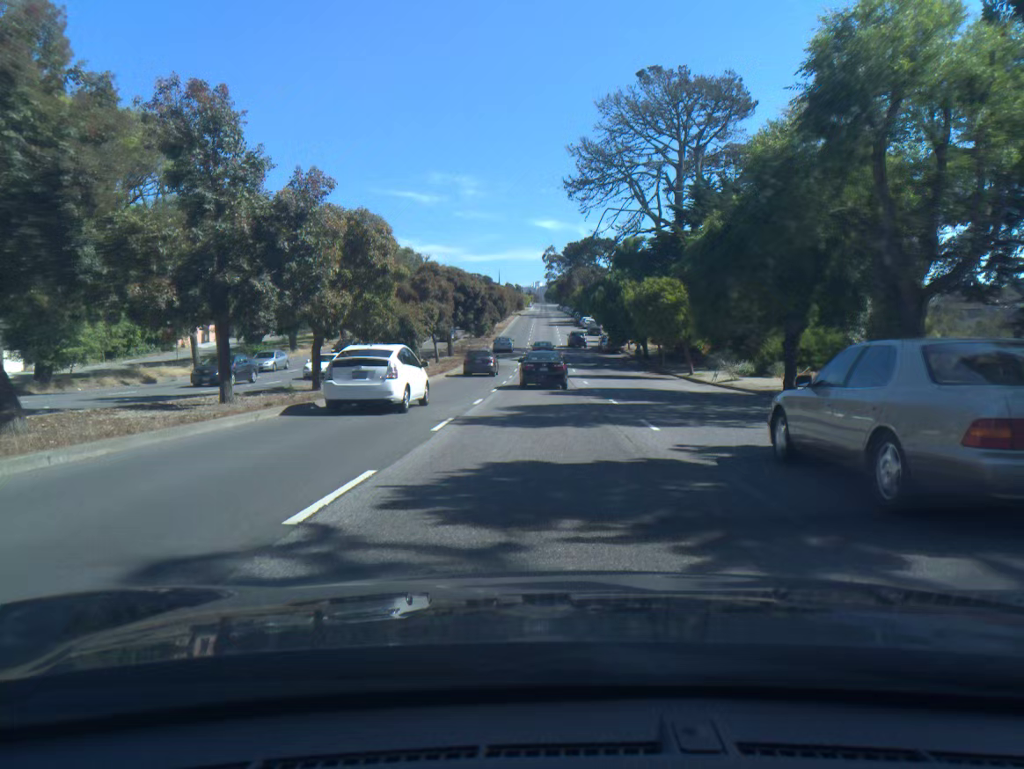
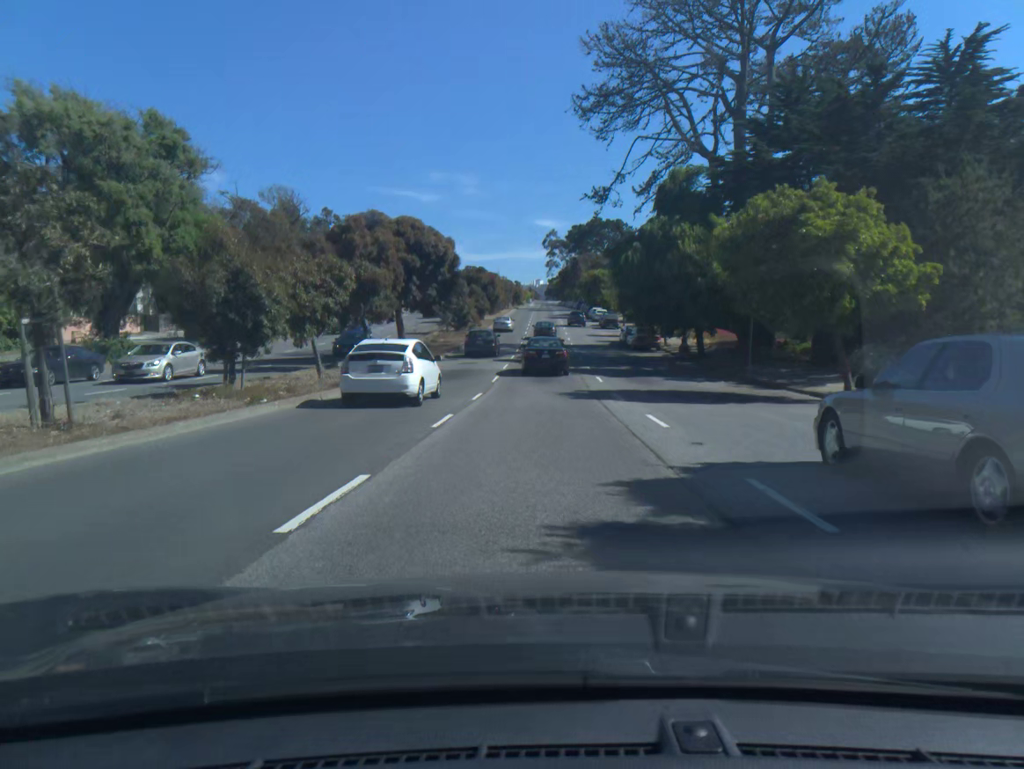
(0.0, +22.5) m; 0°
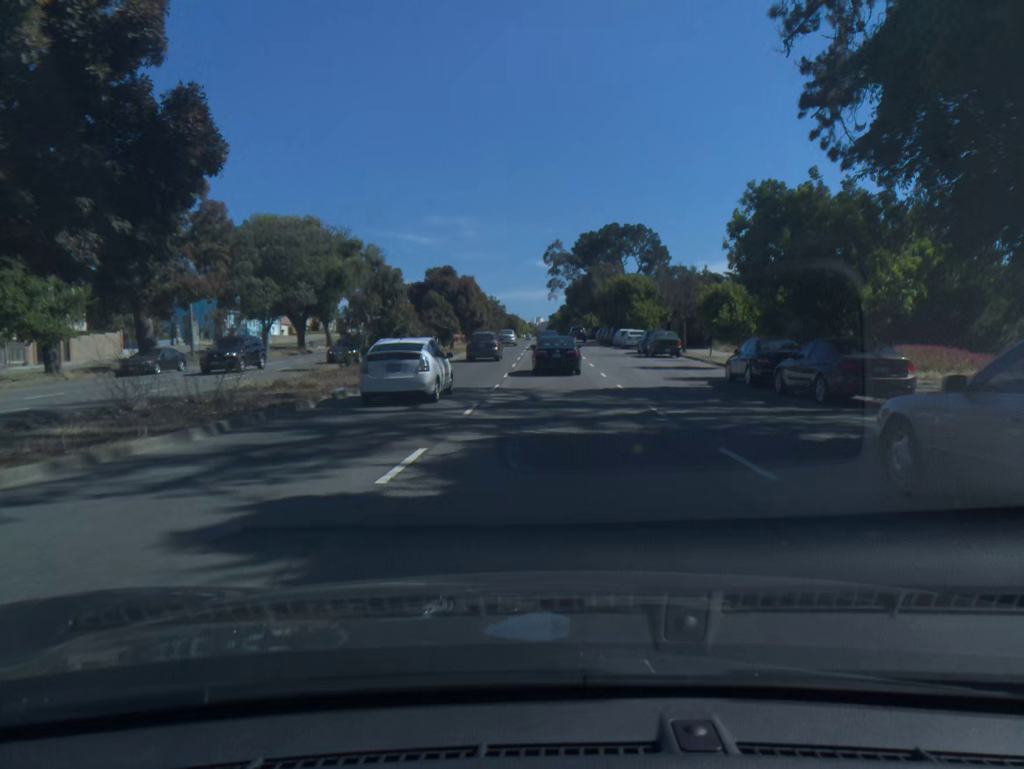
(-0.1, +34.0) m; 0°
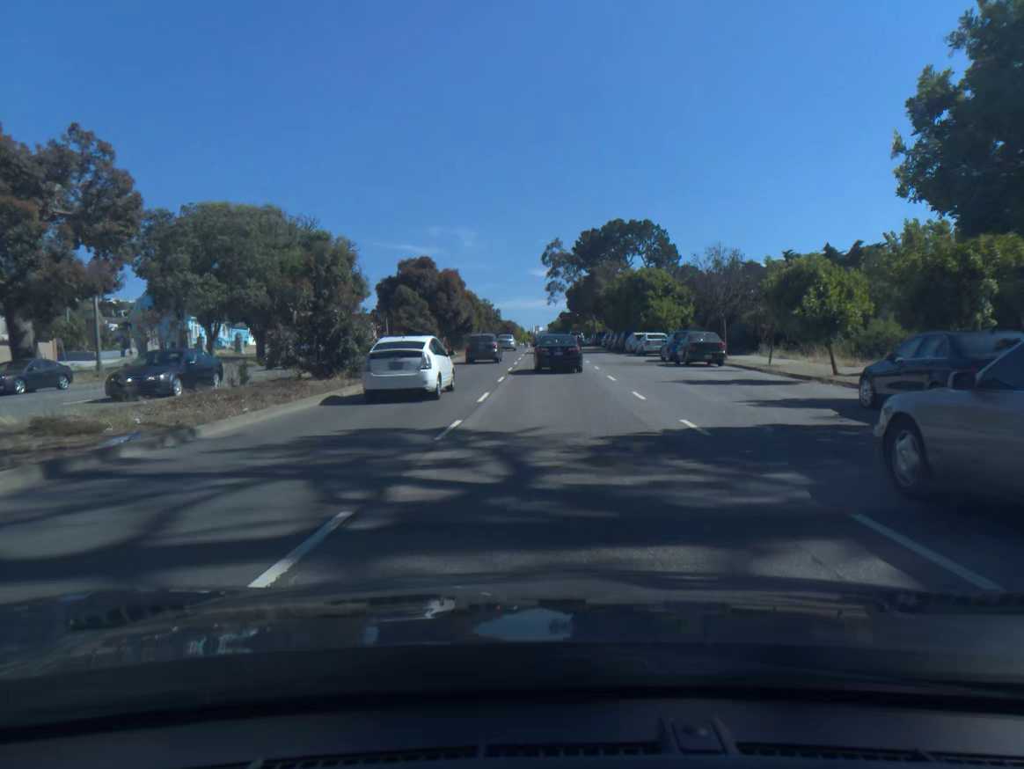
(0.0, +11.2) m; 0°
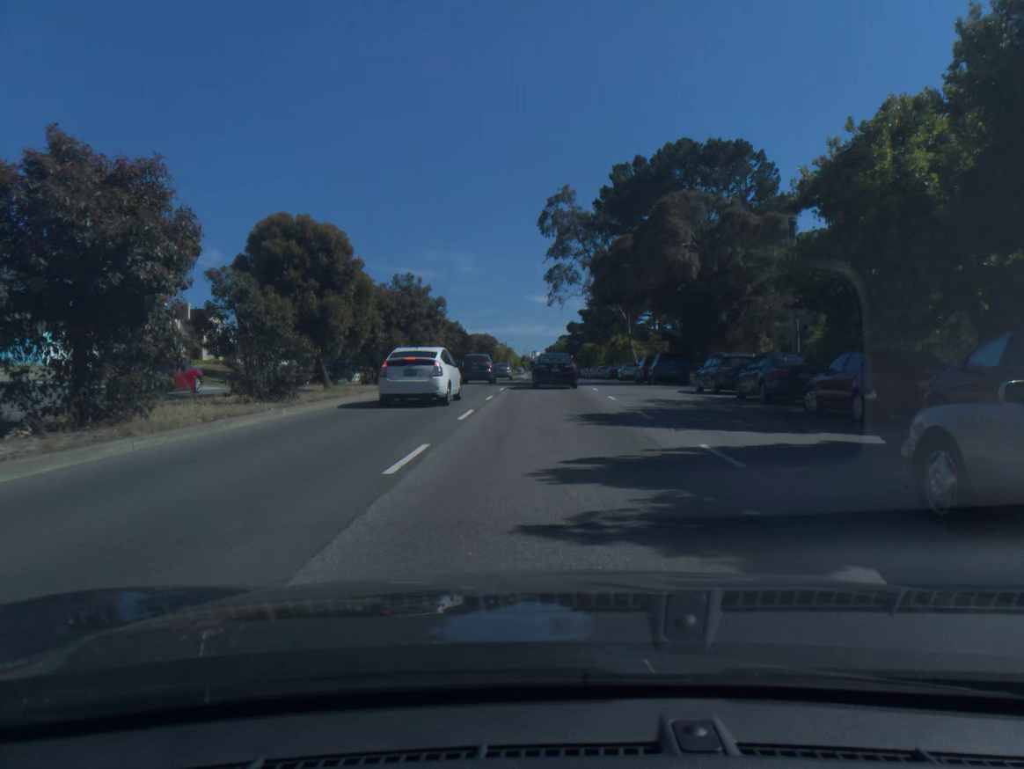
(+0.2, +52.8) m; 0°
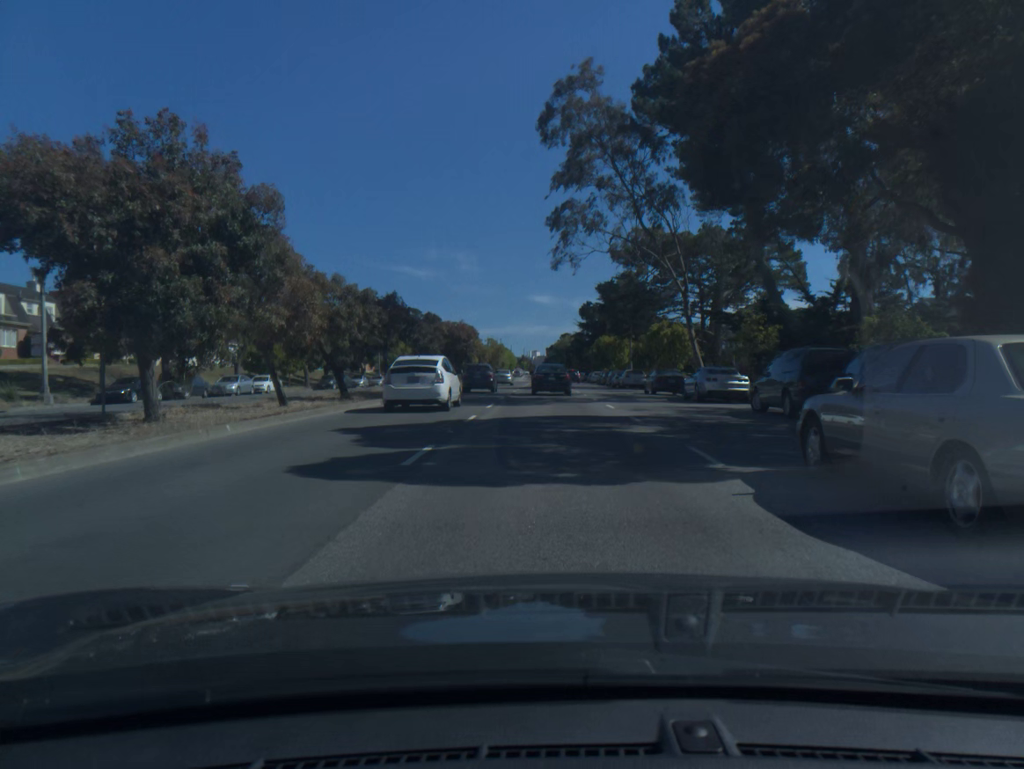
(0.0, +28.1) m; 0°
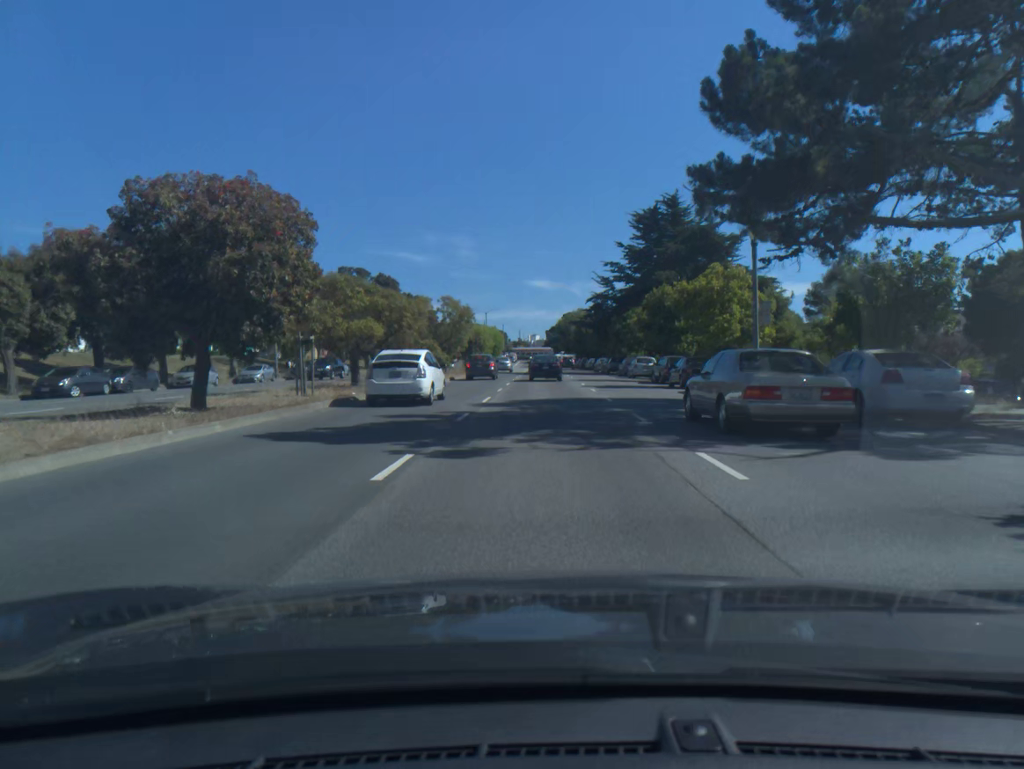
(-0.1, +44.1) m; 0°
